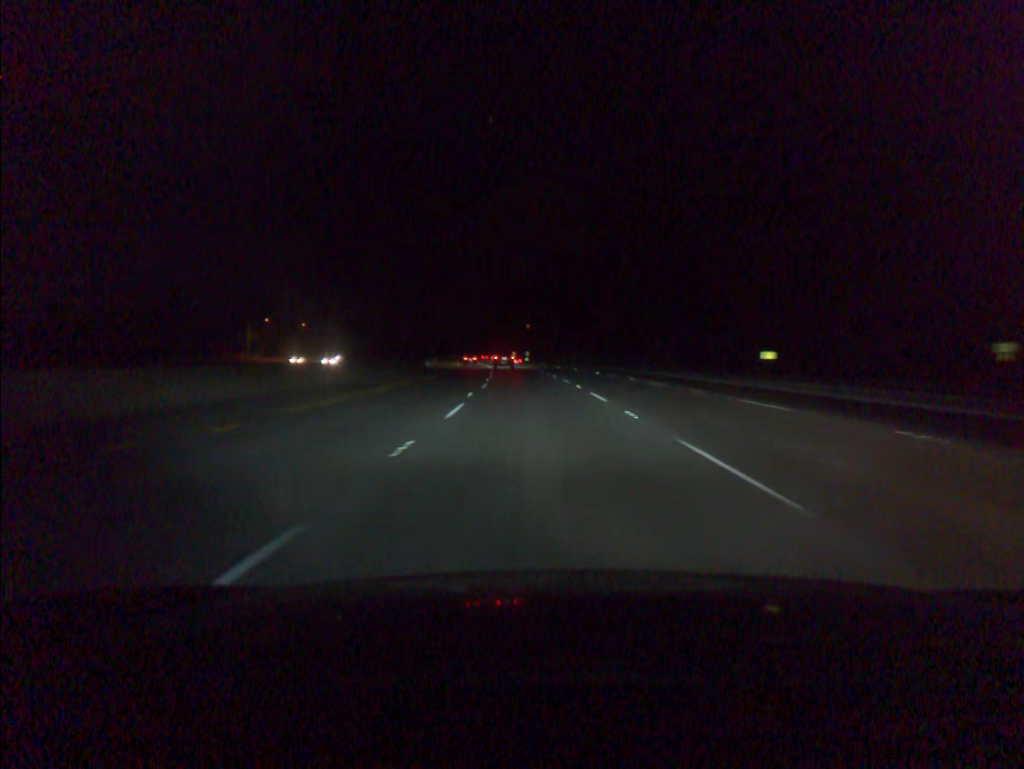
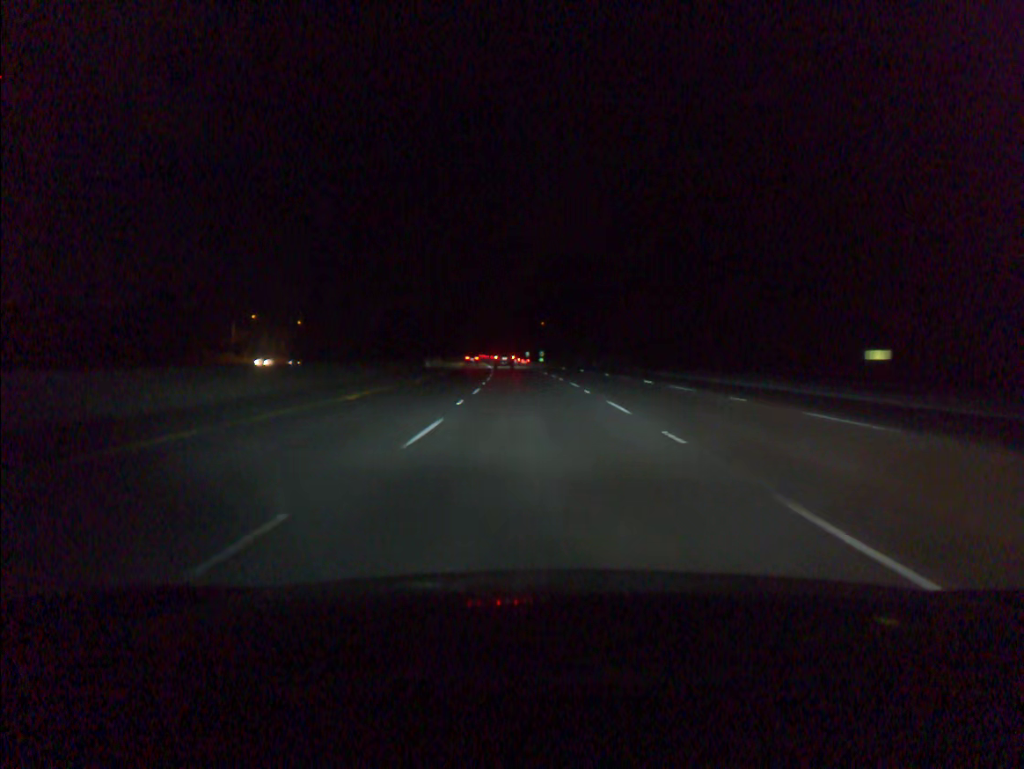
(-0.2, +19.5) m; -1°
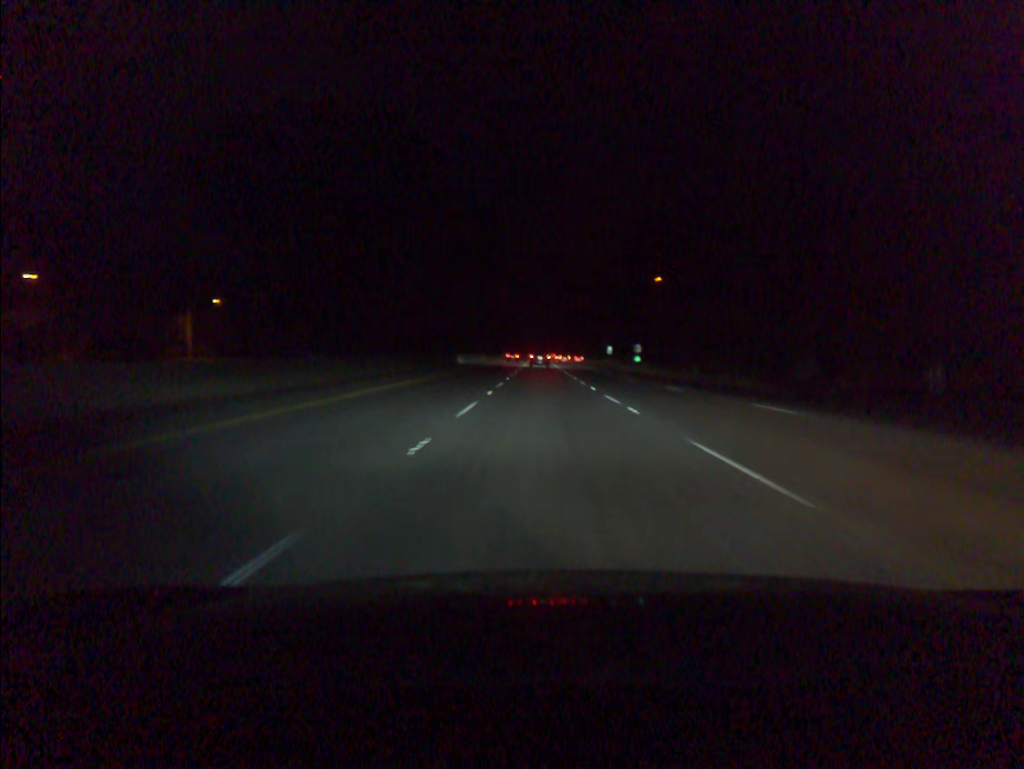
(-4.6, +97.3) m; -5°
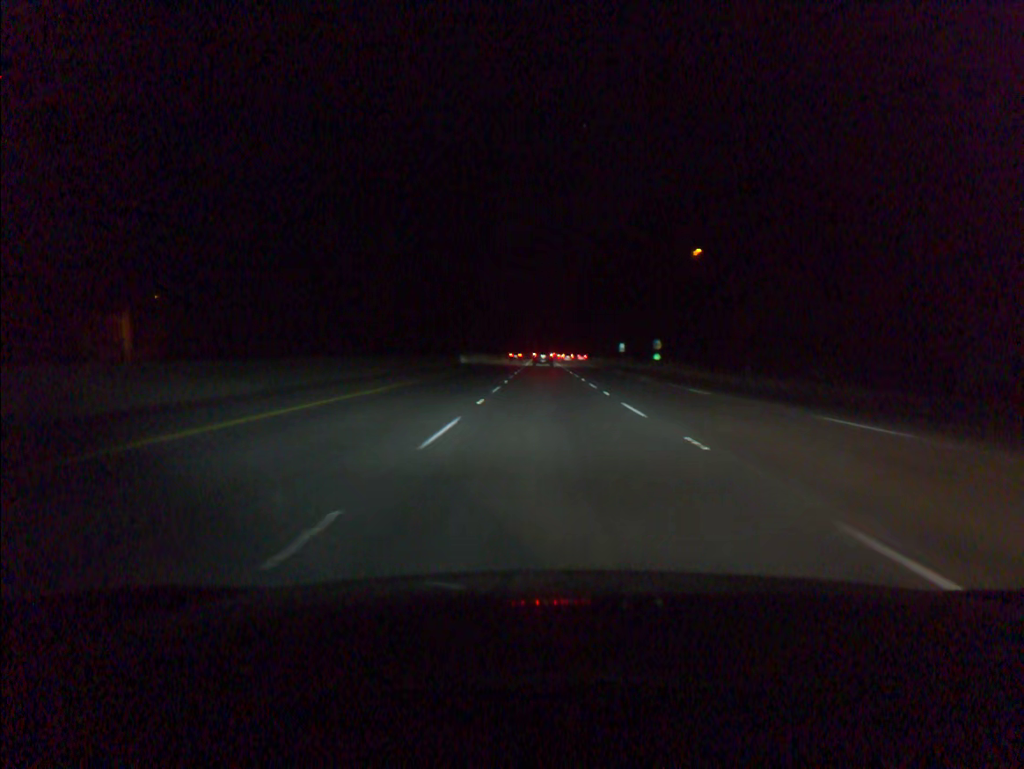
(0.0, +19.5) m; 0°
